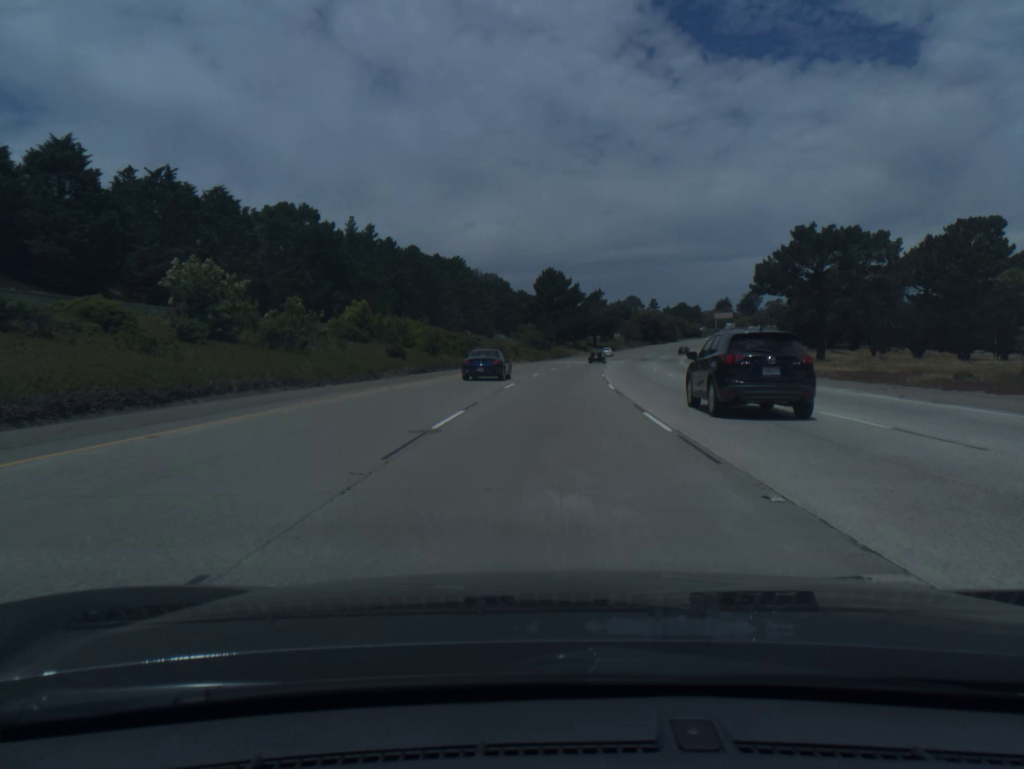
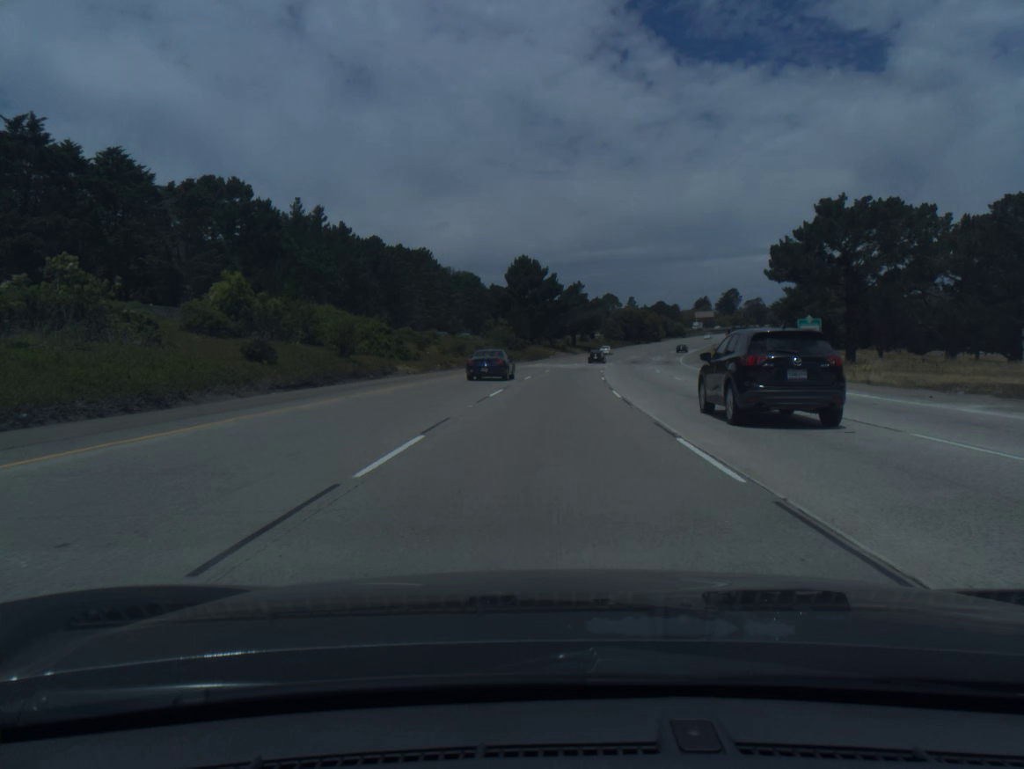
(+0.3, +19.2) m; +2°
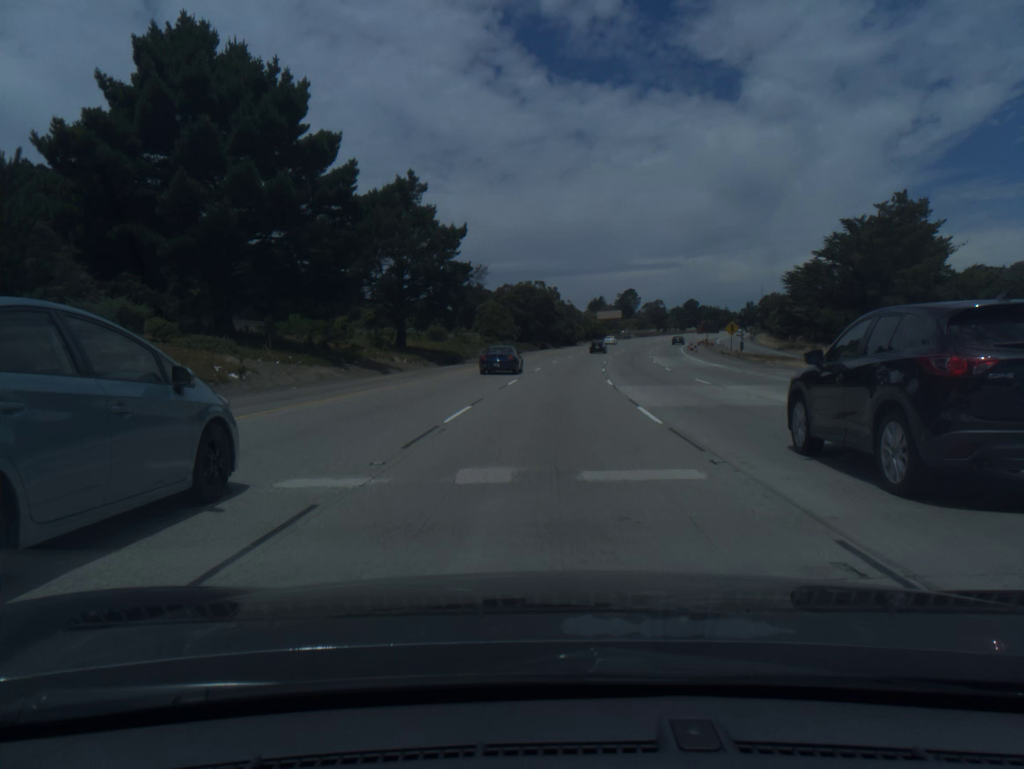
(+7.5, +95.8) m; +9°
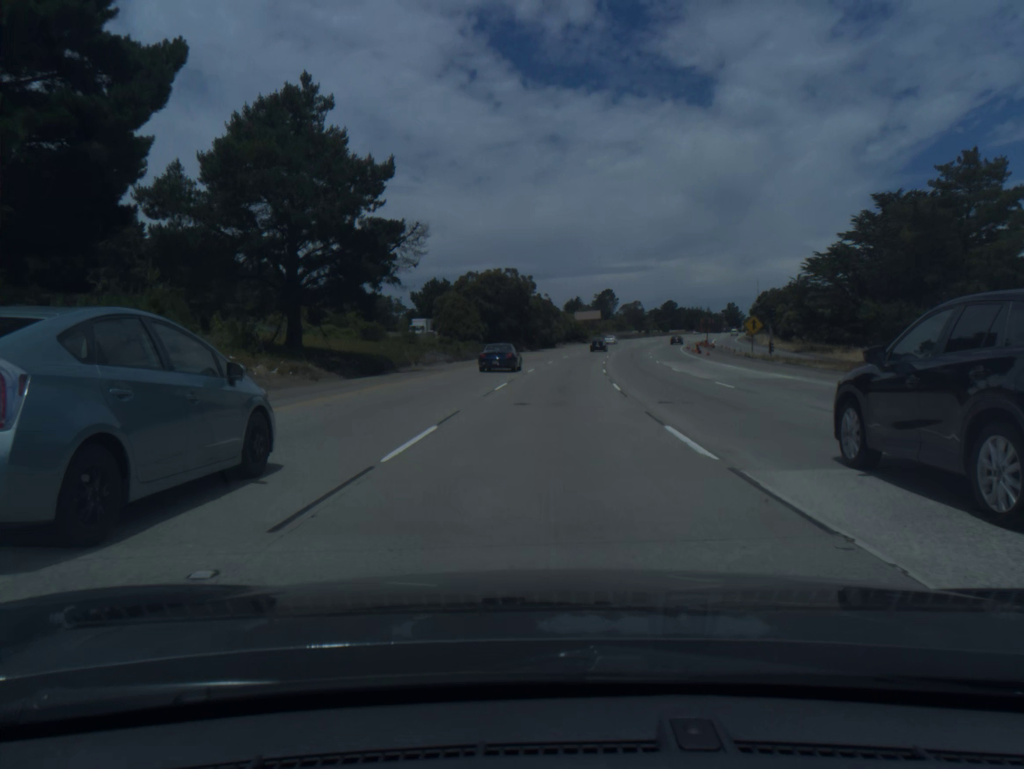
(+0.3, +19.2) m; +2°
